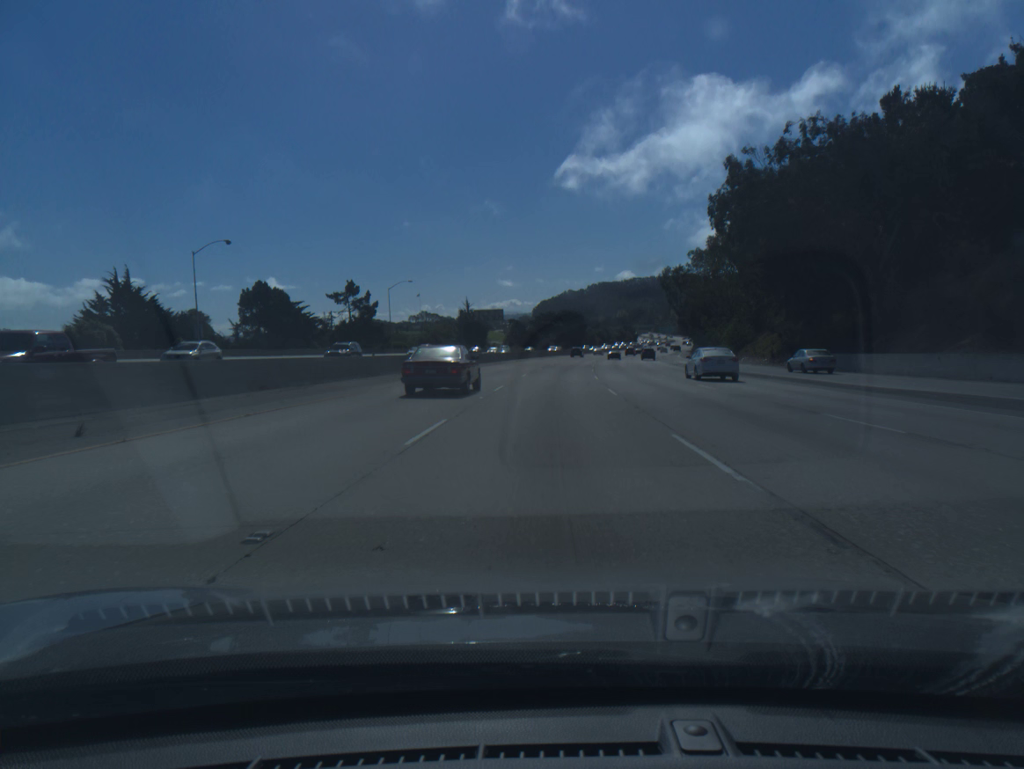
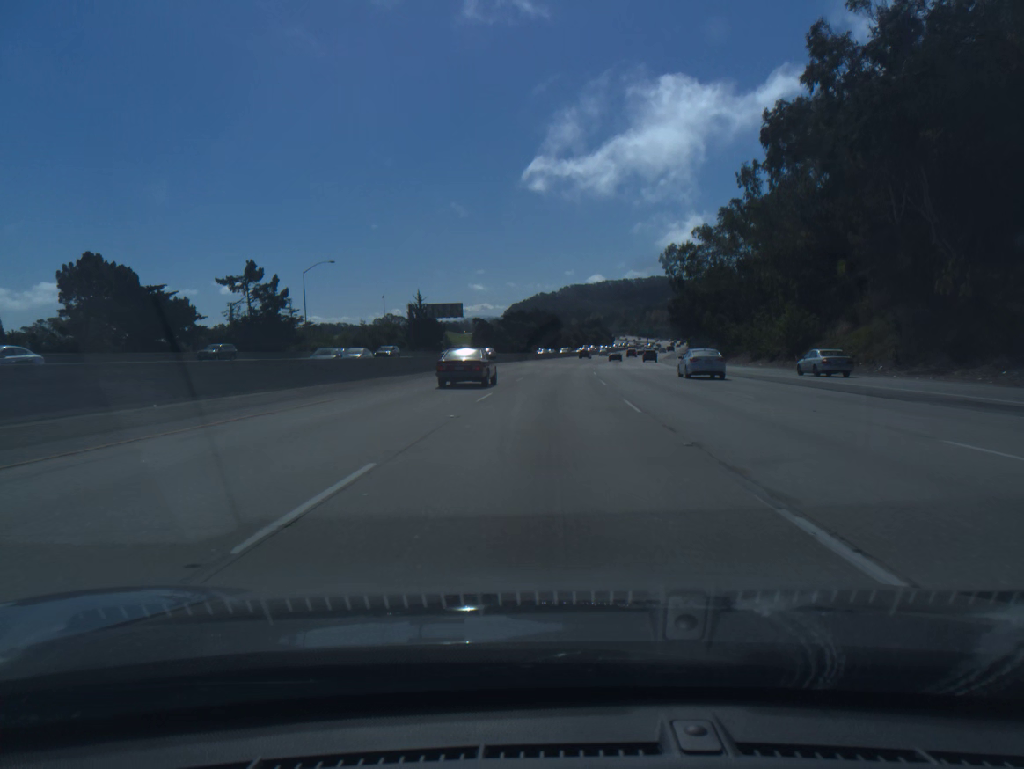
(+0.6, +34.3) m; +2°
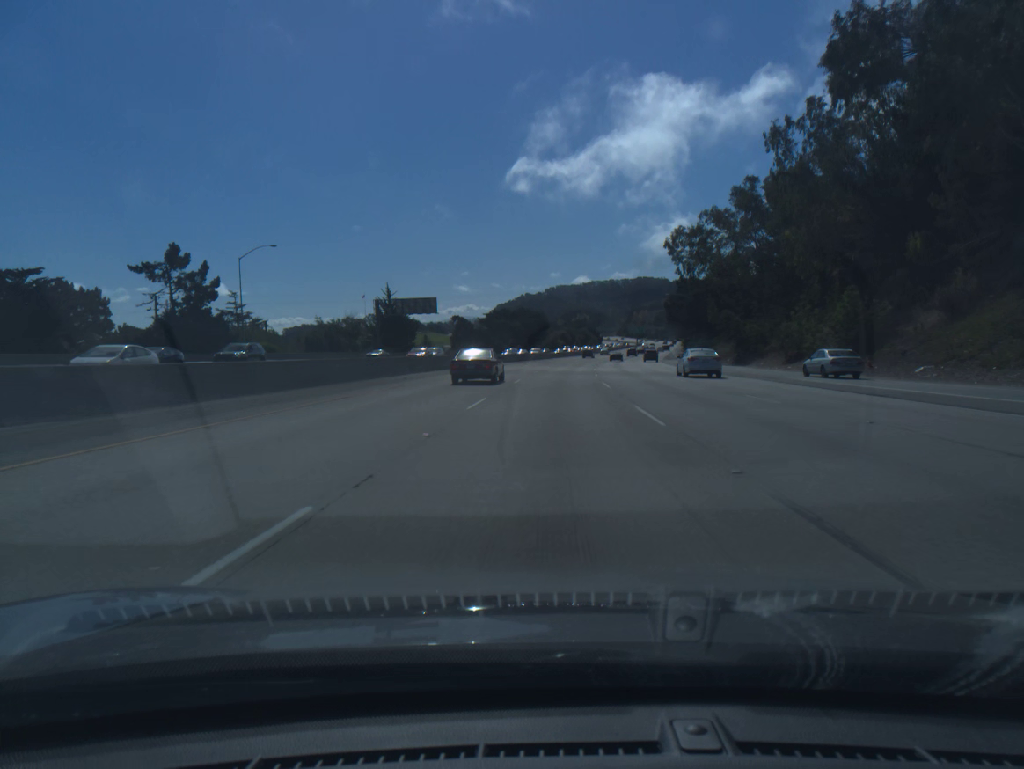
(+0.2, +17.2) m; +1°
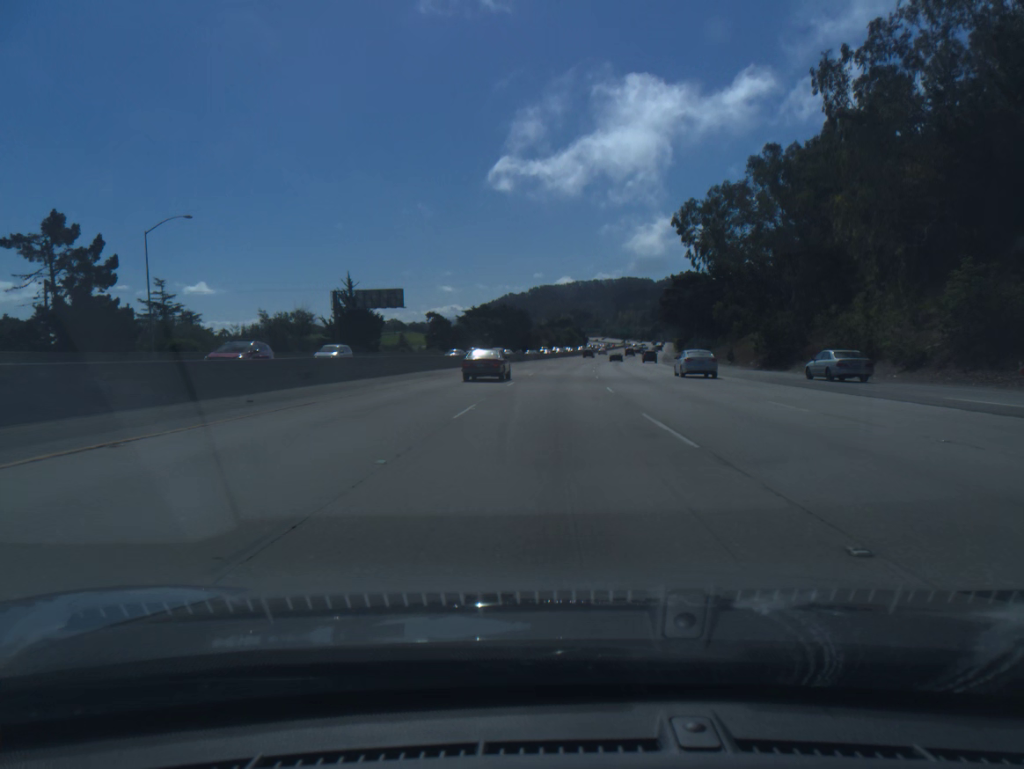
(+0.2, +17.2) m; +1°
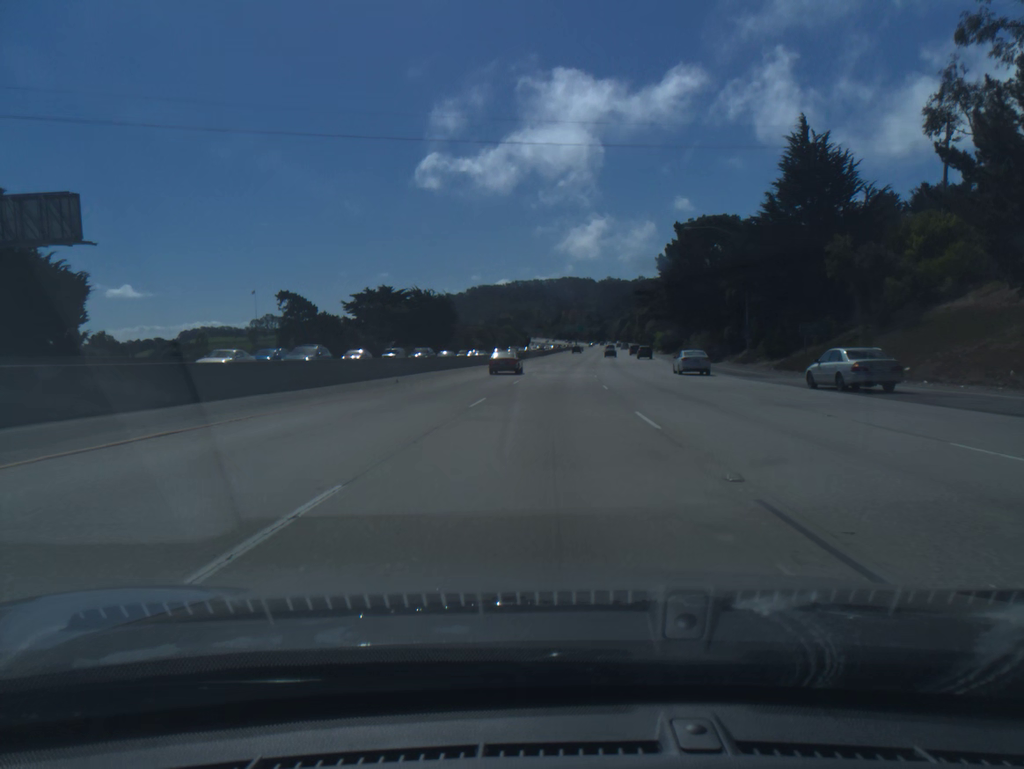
(+2.7, +68.6) m; +4°
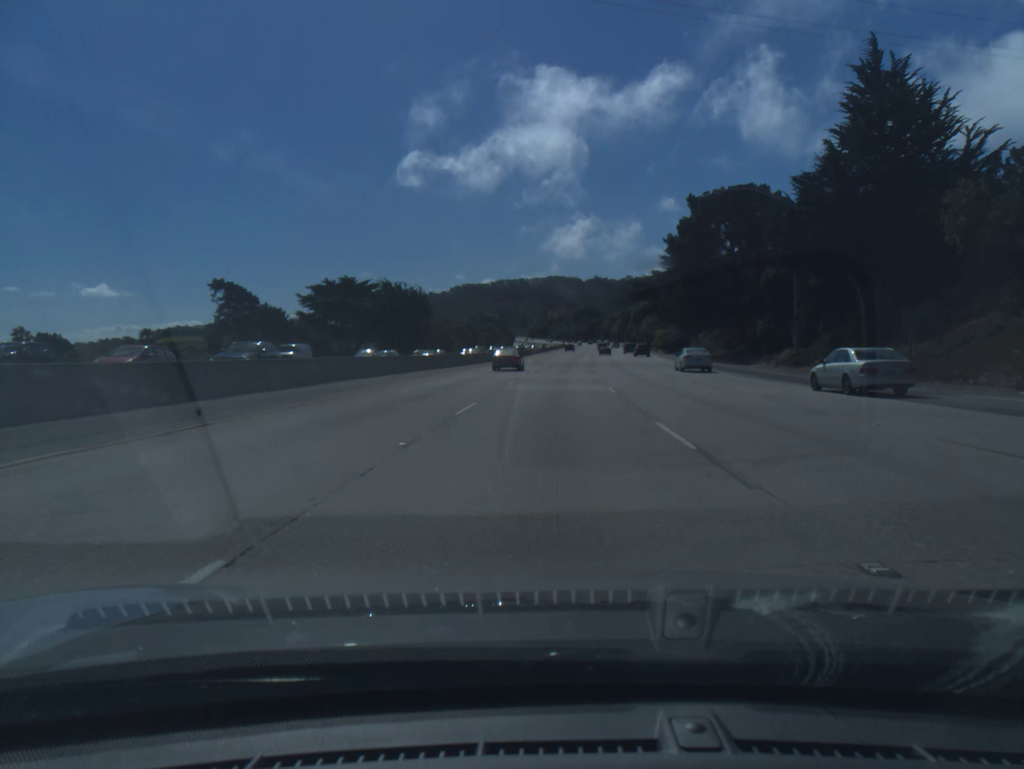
(+0.2, +17.2) m; +1°
